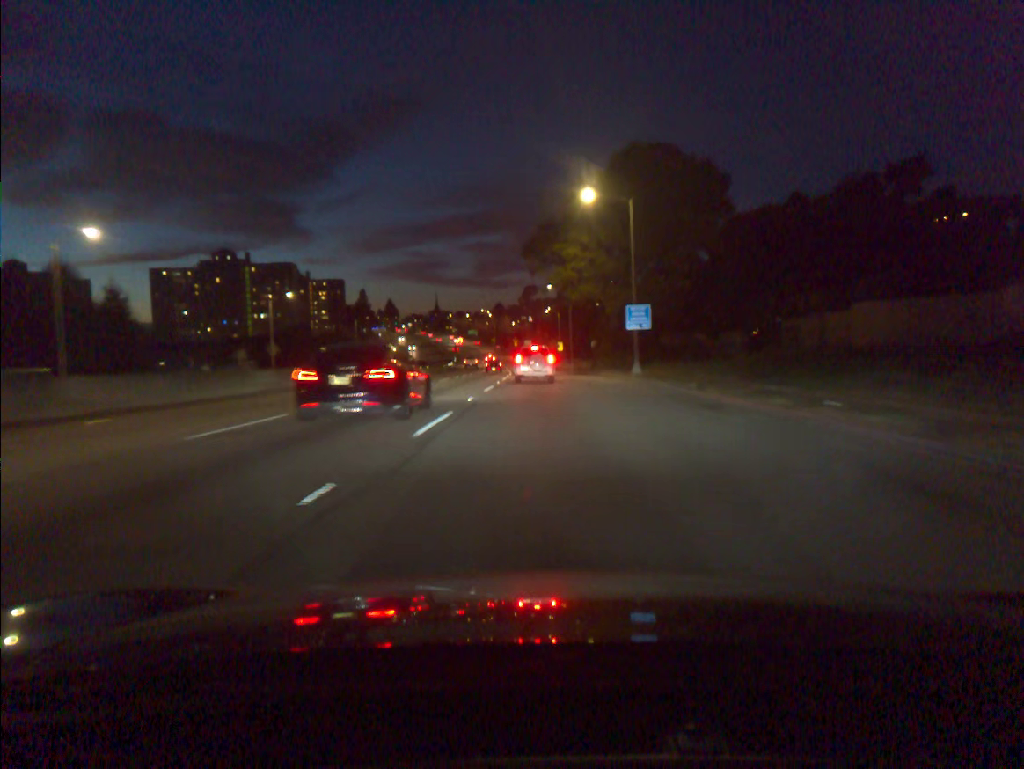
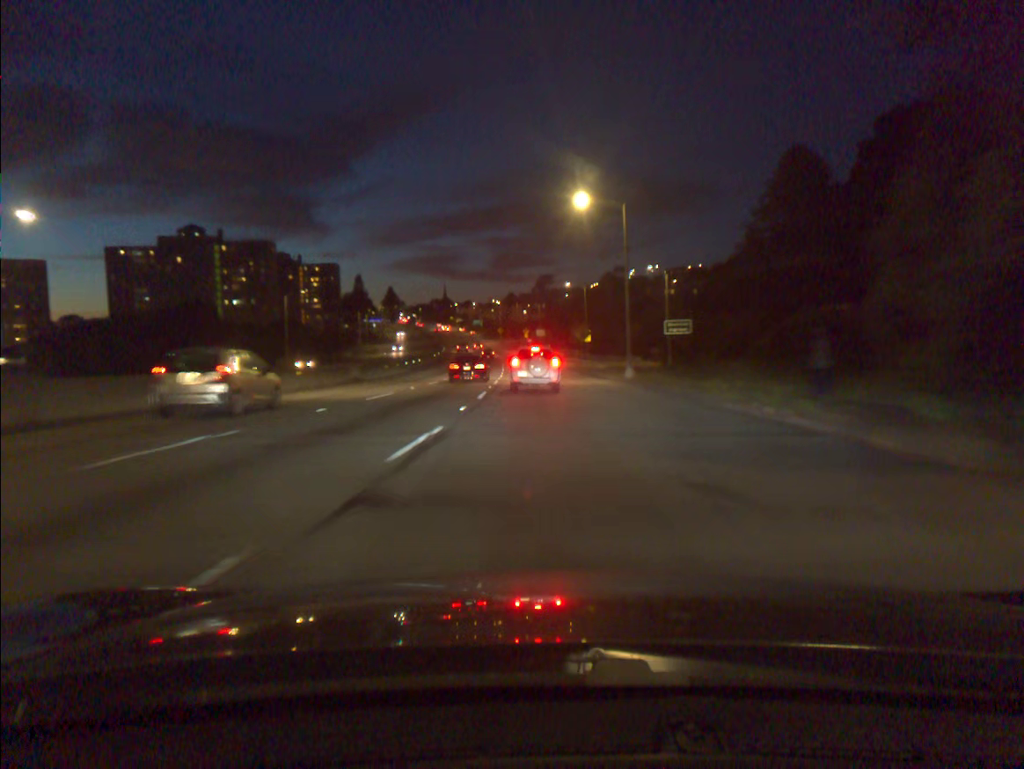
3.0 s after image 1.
(-0.4, +46.9) m; -1°
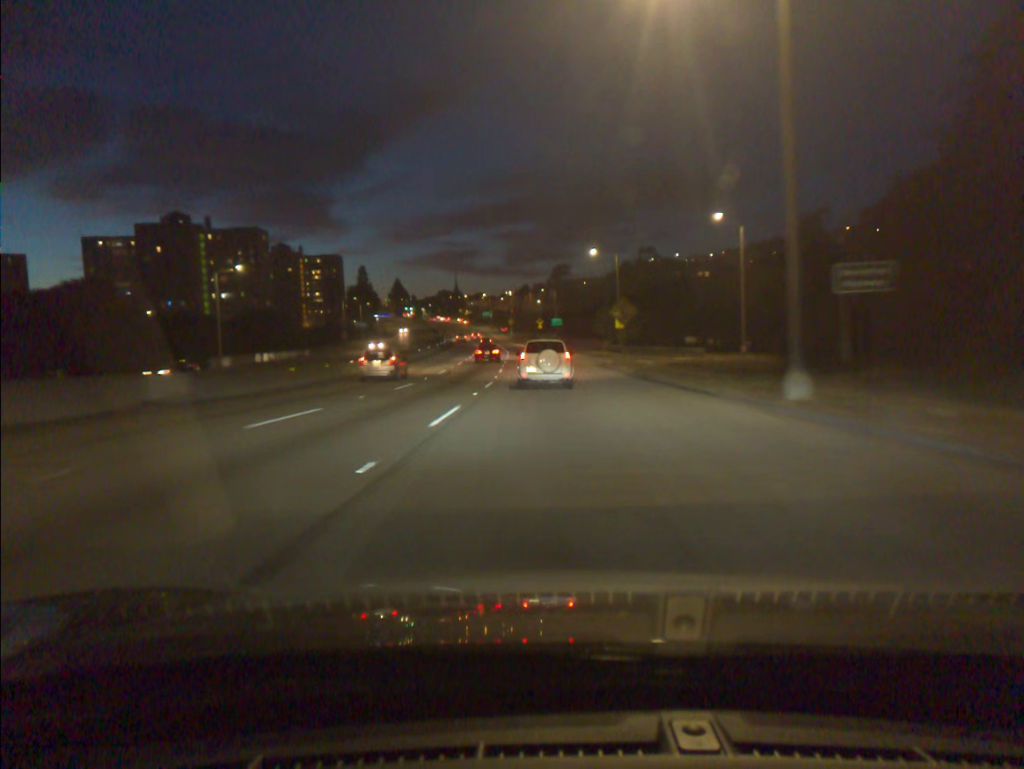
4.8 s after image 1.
(-0.2, +25.4) m; -1°
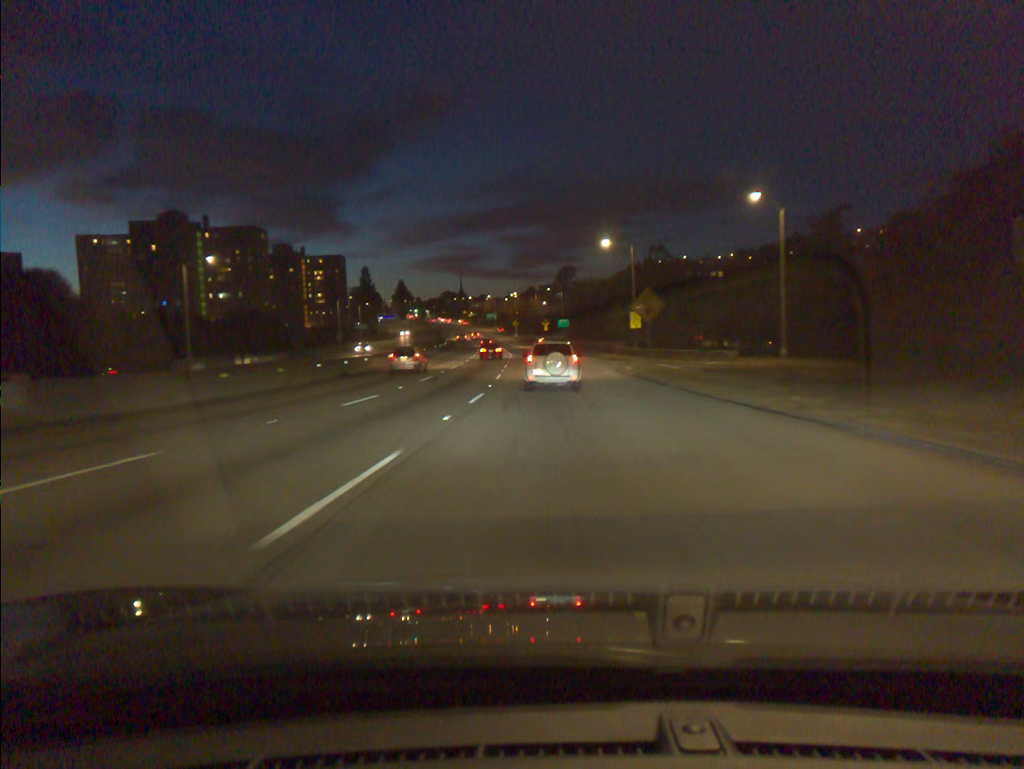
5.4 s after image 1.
(0.0, +8.0) m; 0°
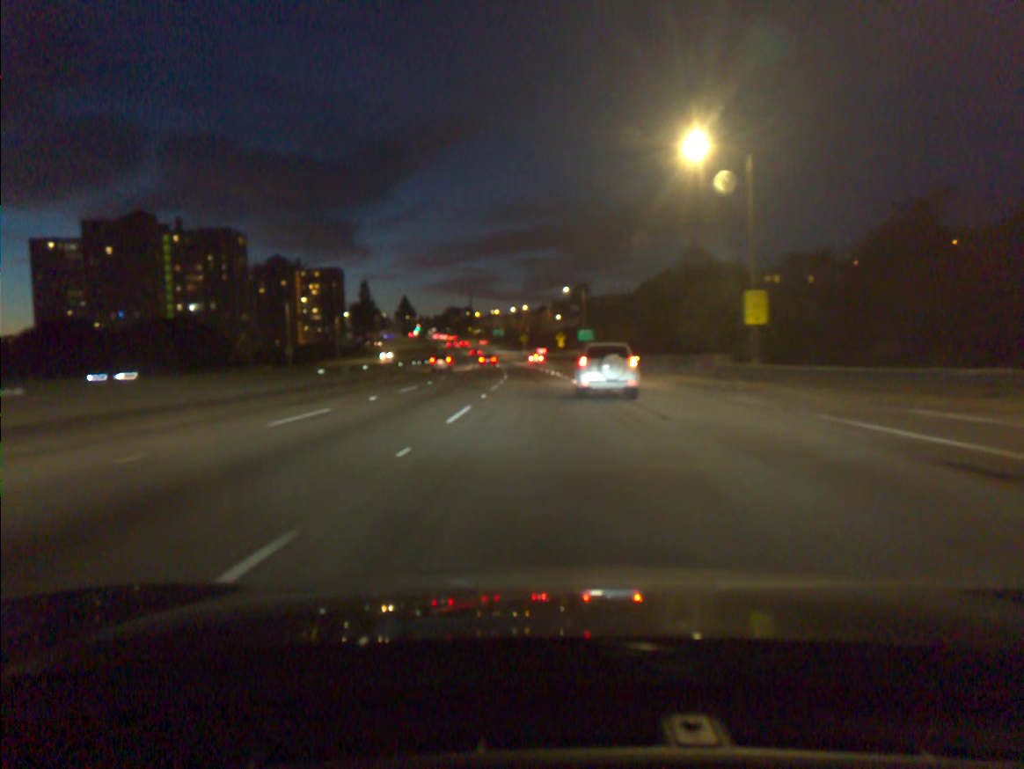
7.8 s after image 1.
(-0.3, +34.5) m; -1°
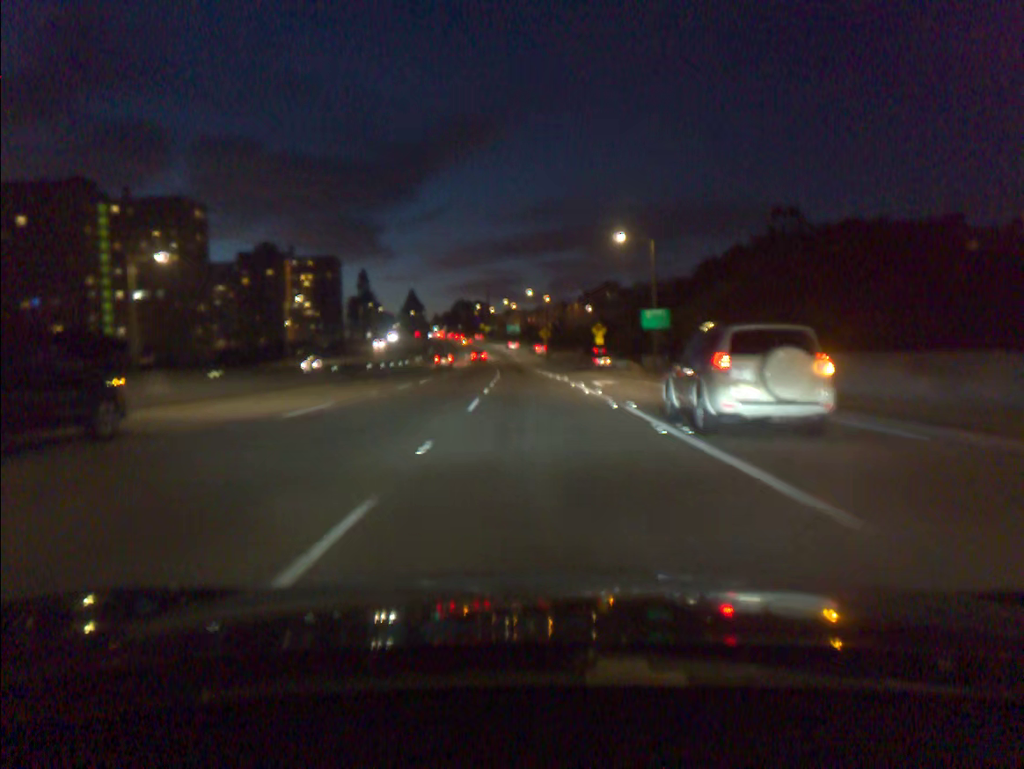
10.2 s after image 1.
(-0.8, +43.3) m; -2°
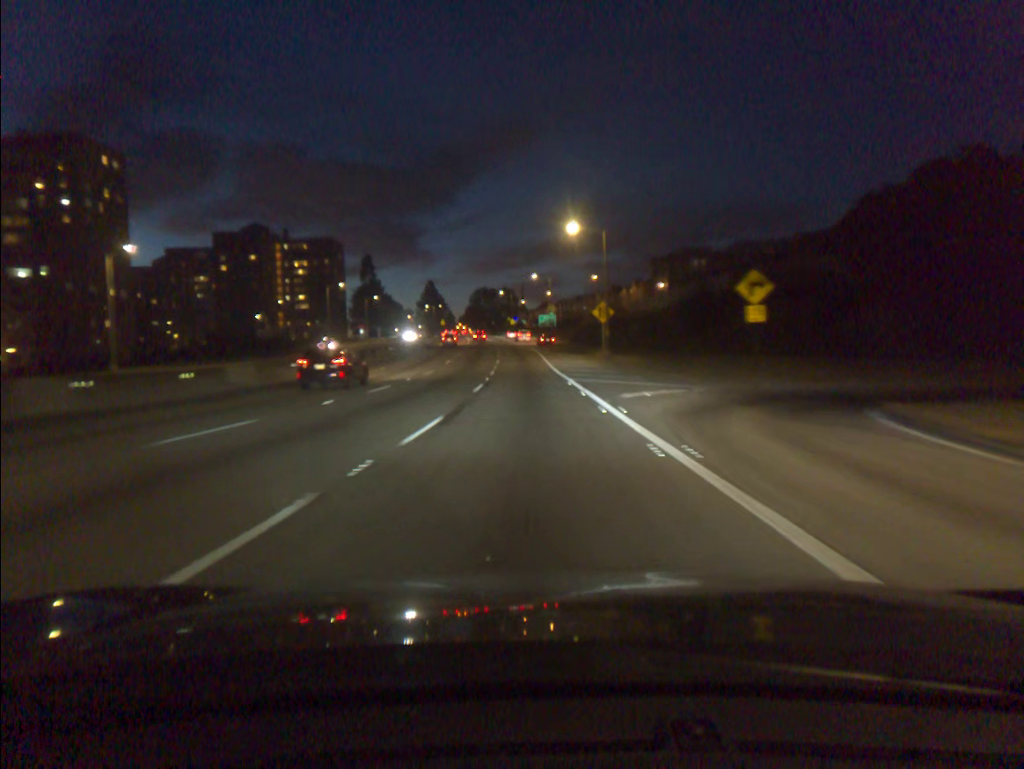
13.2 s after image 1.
(-1.1, +56.2) m; -3°
